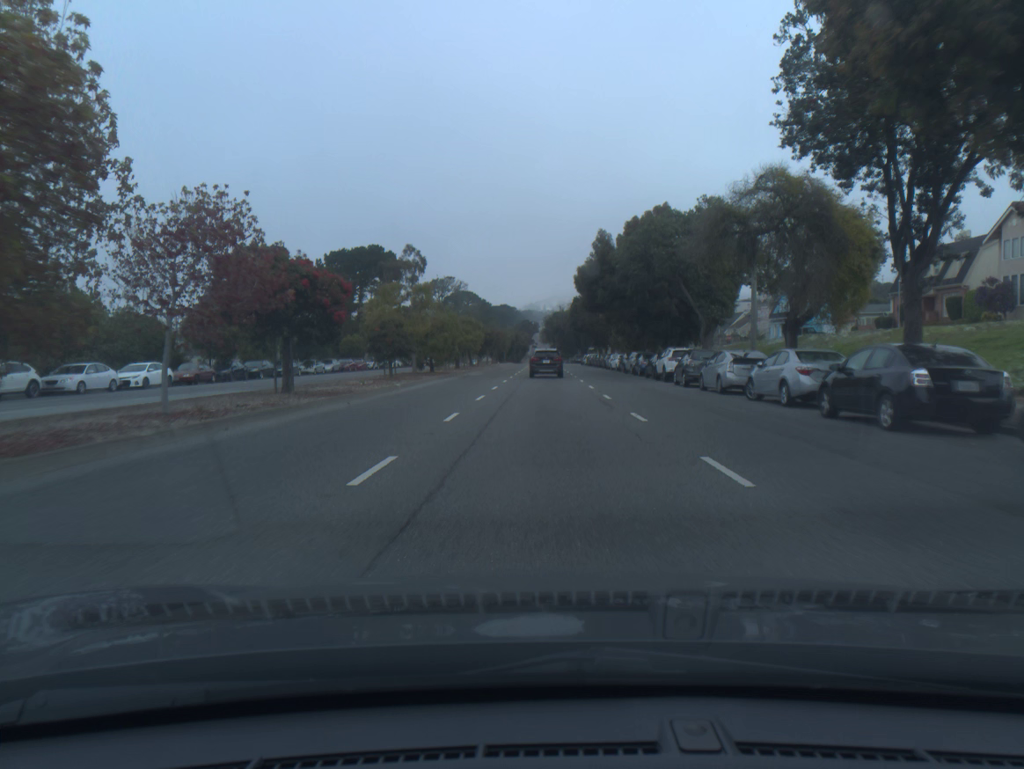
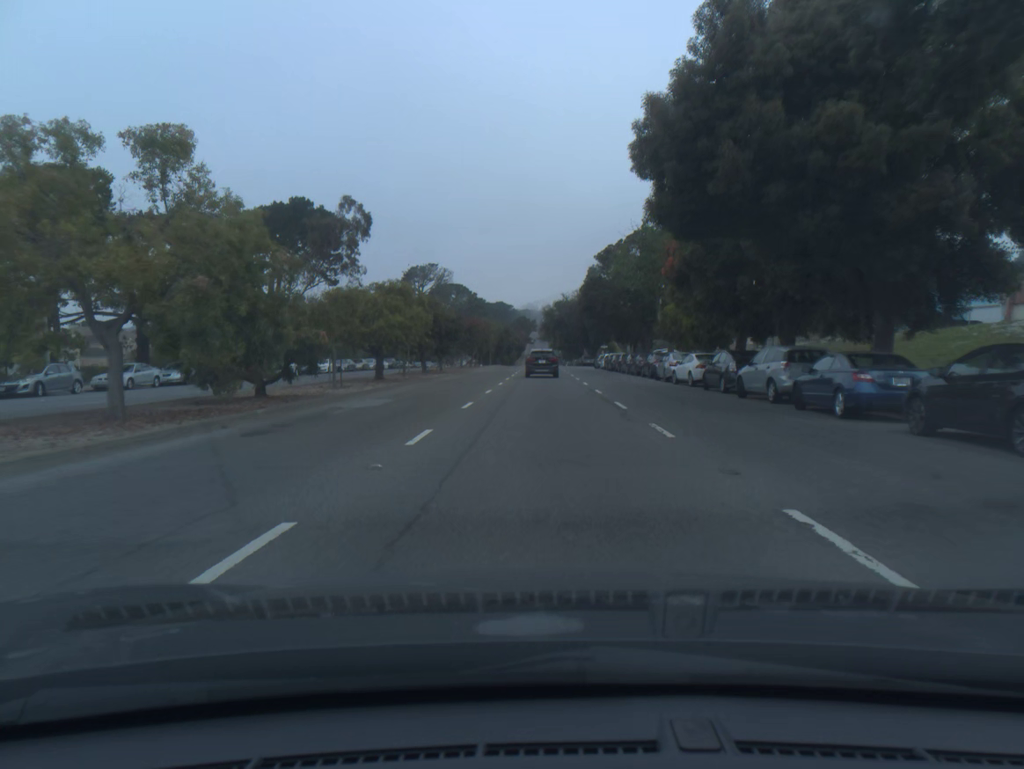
(+0.1, +32.7) m; 0°
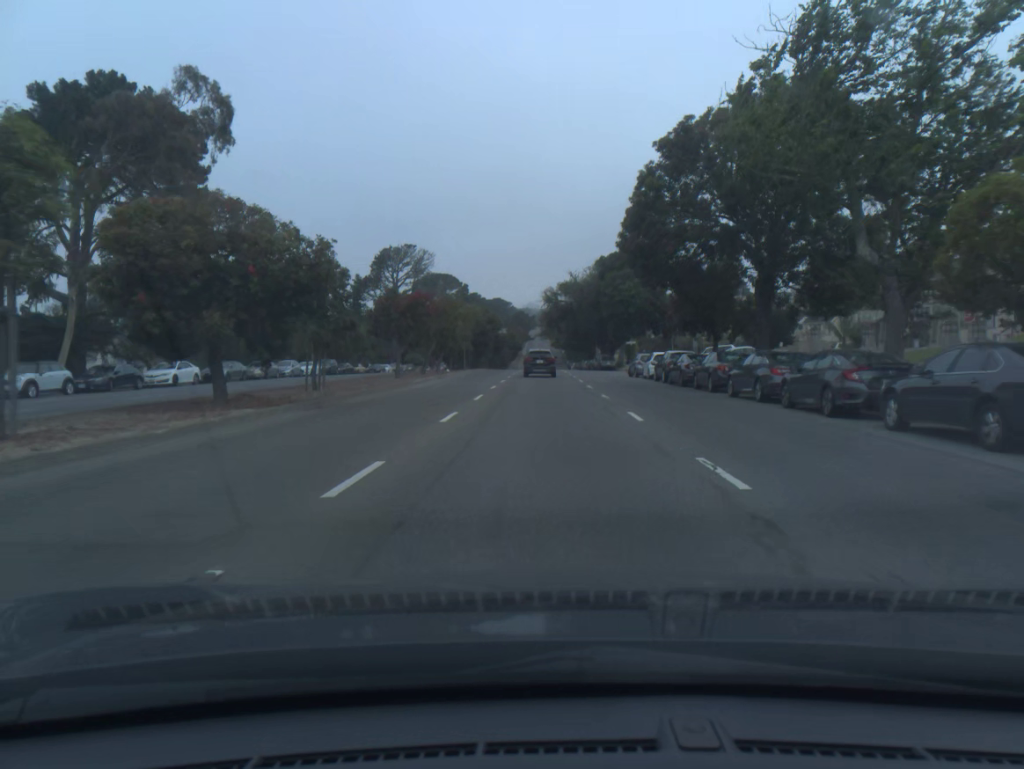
(0.0, +32.9) m; 0°
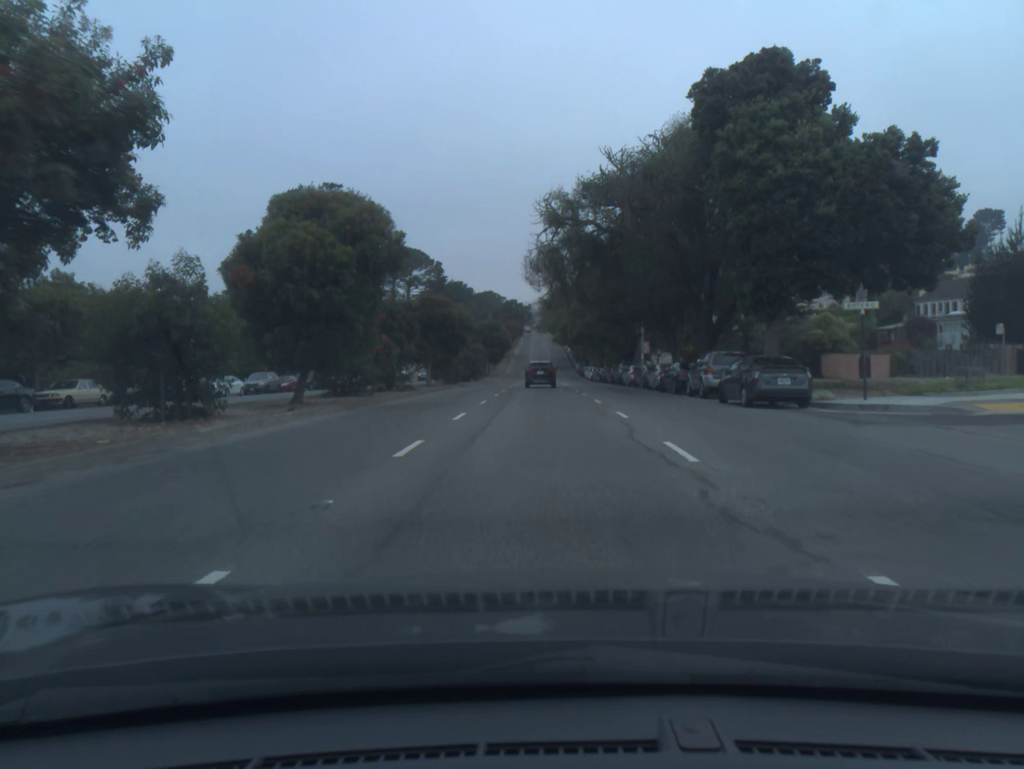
(0.0, +55.7) m; 0°
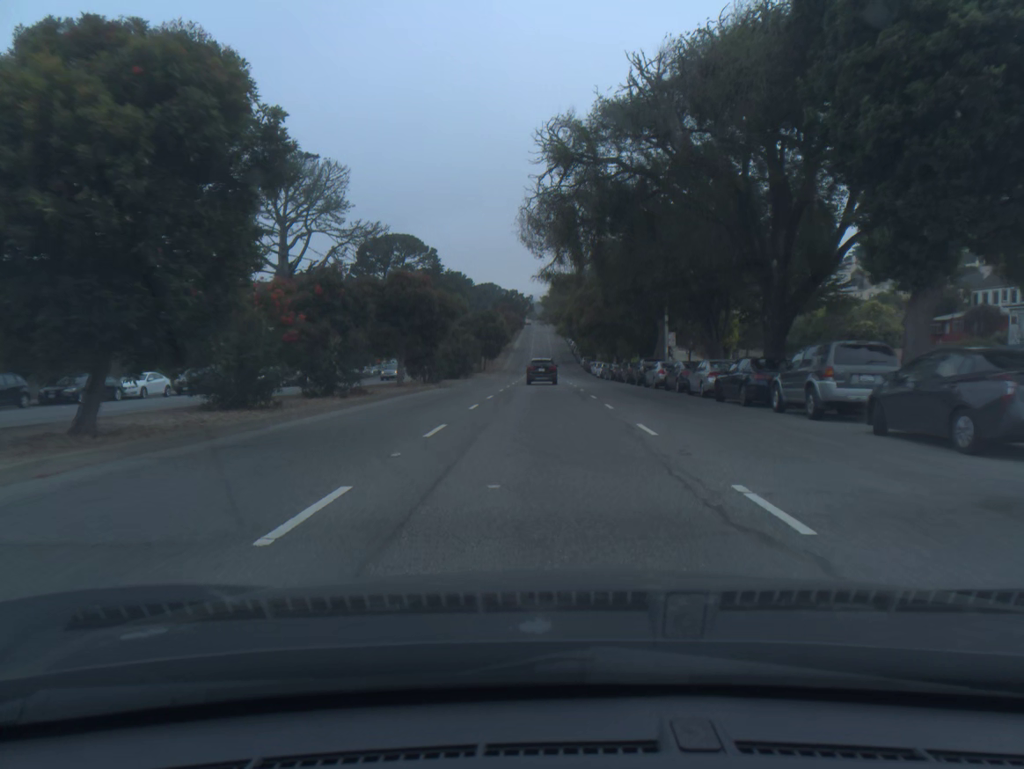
(0.0, +11.3) m; 0°
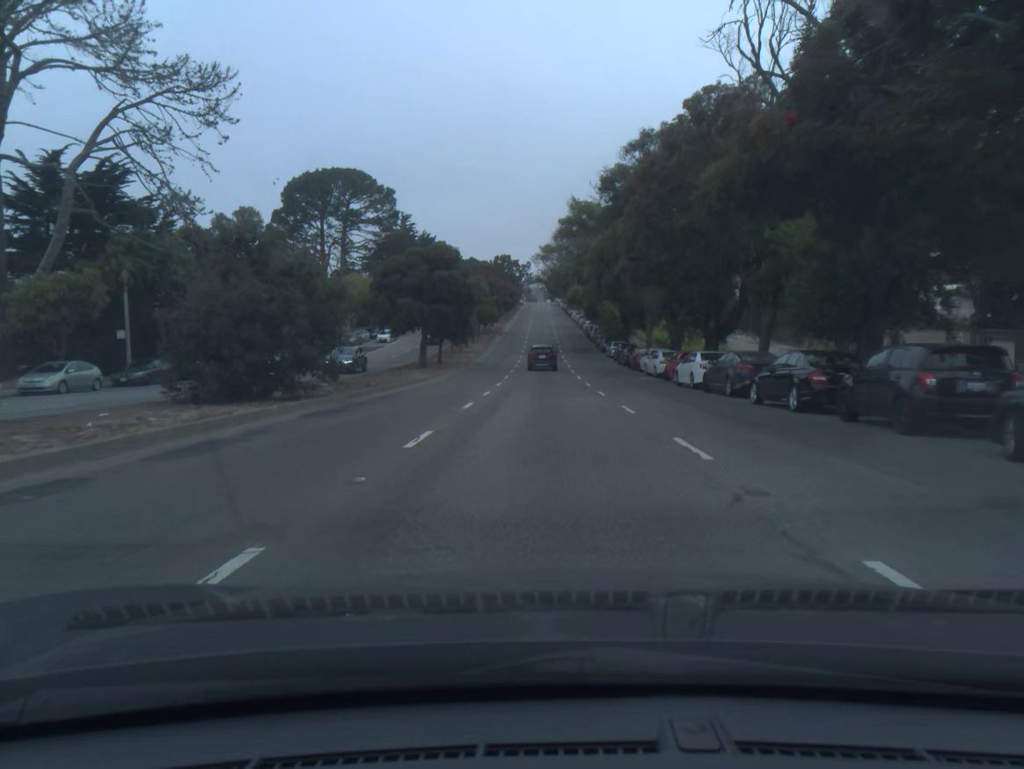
(-0.2, +46.1) m; 0°
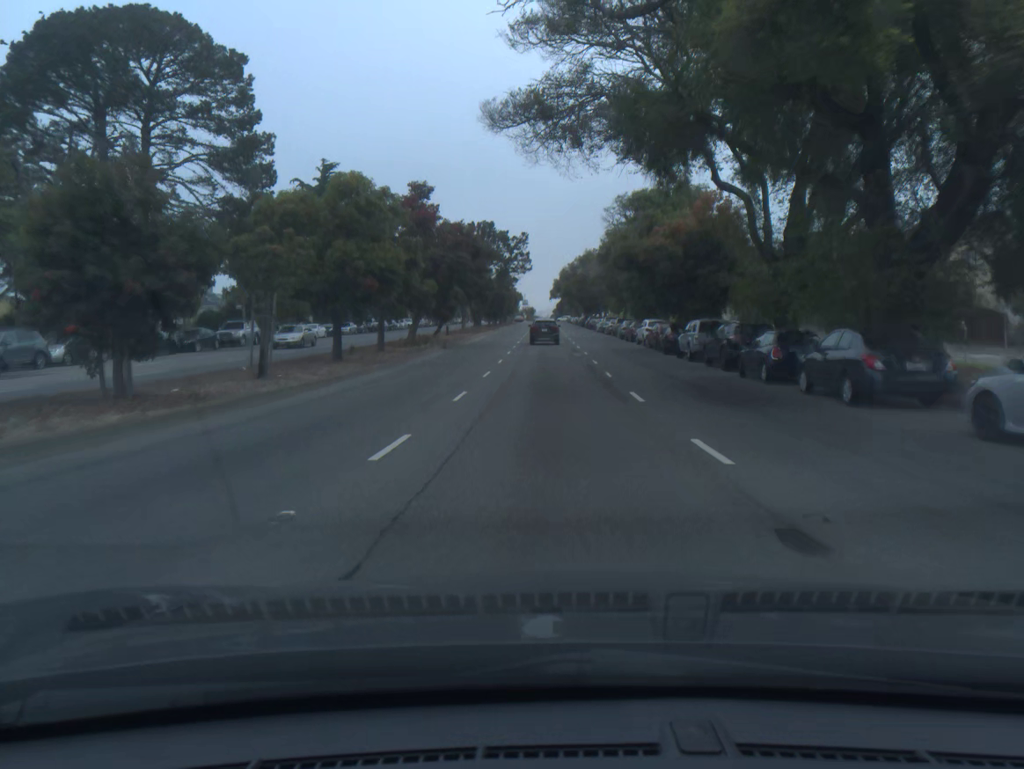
(0.0, +59.5) m; 0°
